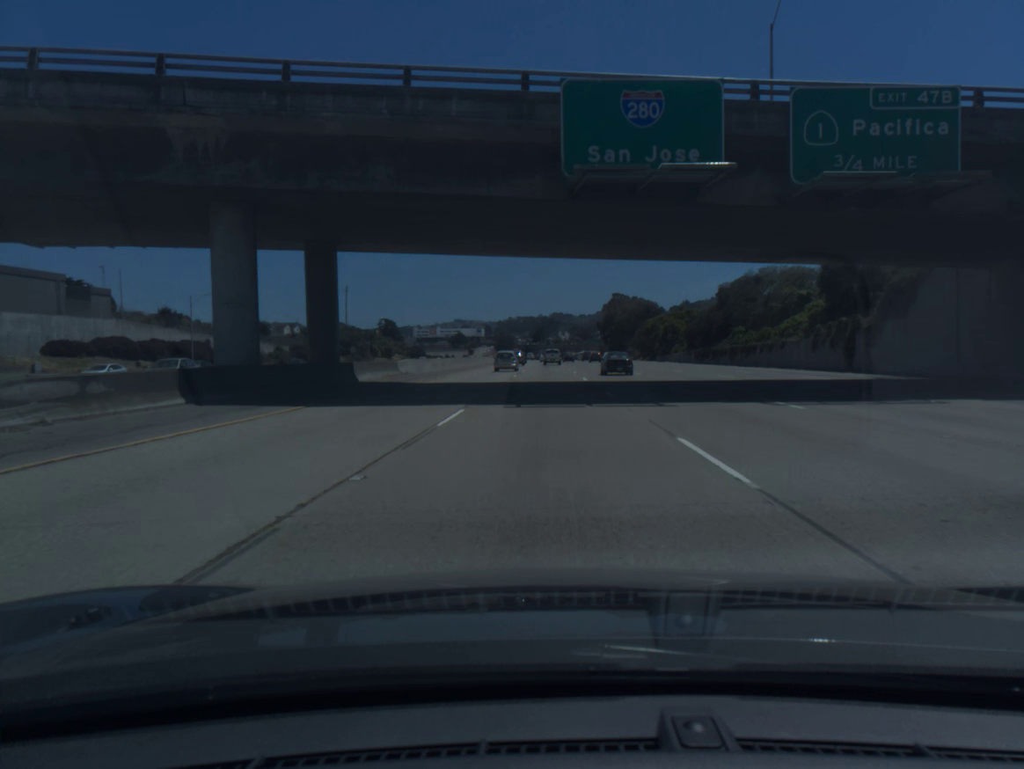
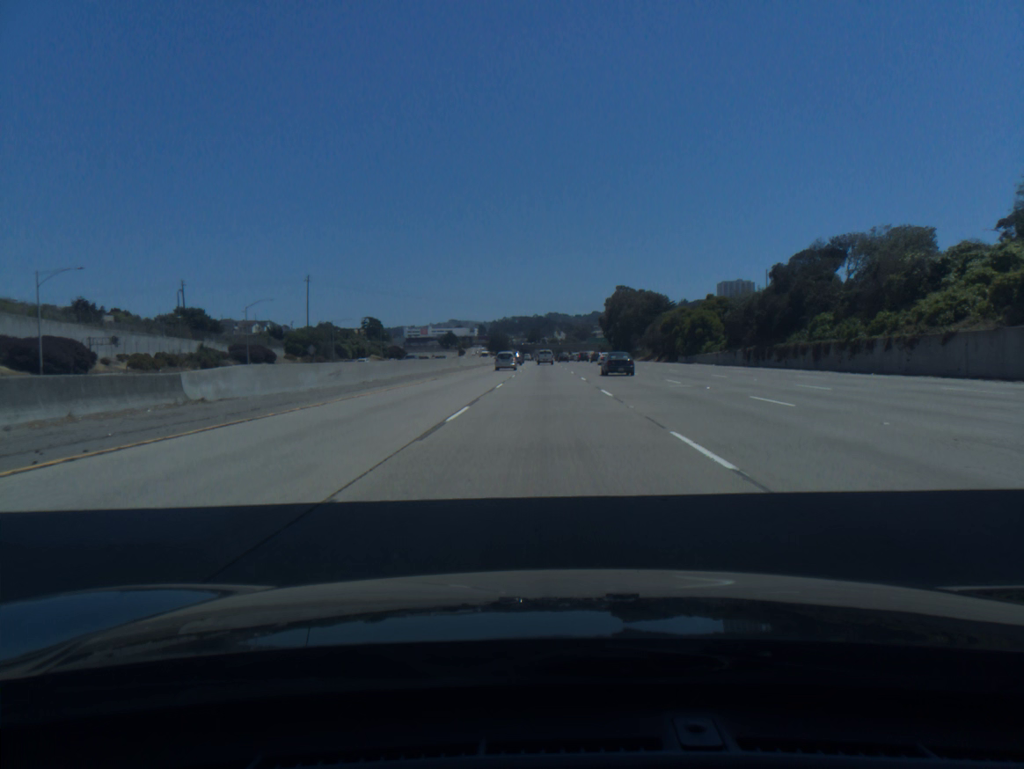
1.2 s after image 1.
(0.0, +28.5) m; 0°
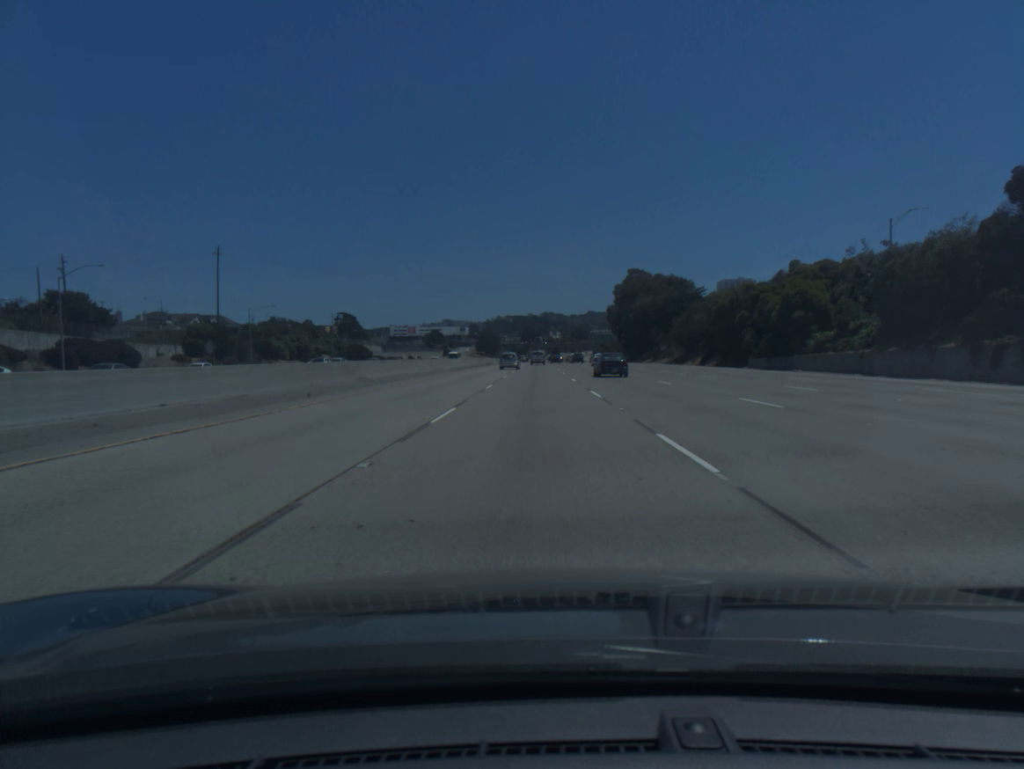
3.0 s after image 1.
(+0.3, +43.9) m; +1°
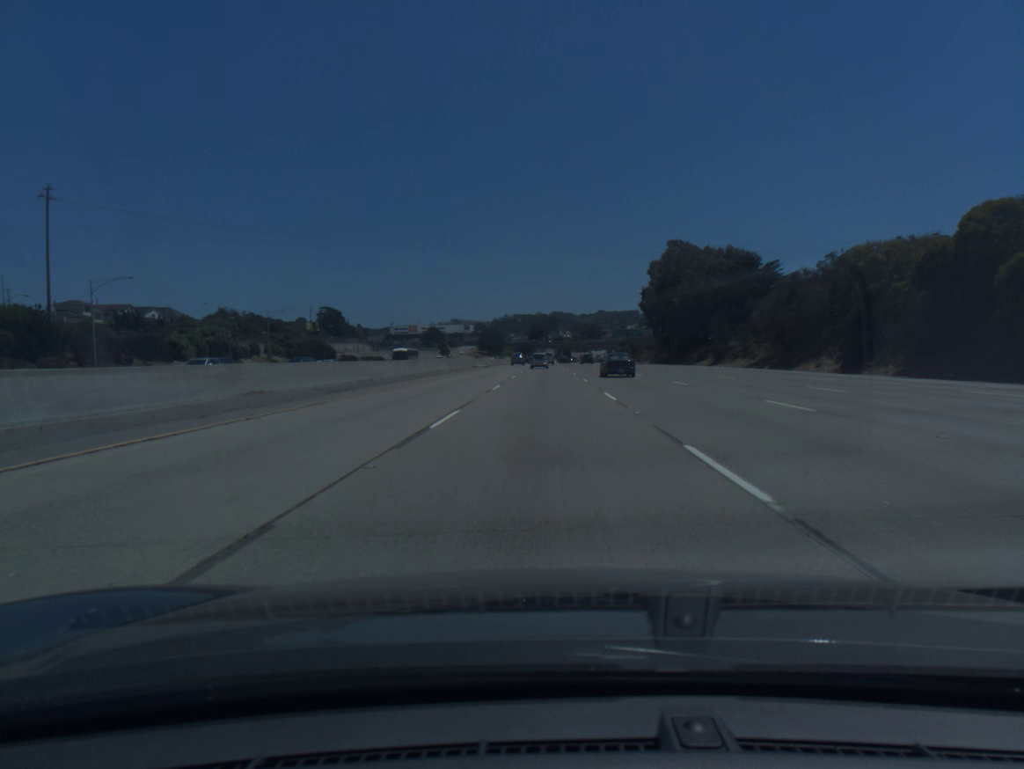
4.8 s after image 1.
(-0.3, +45.2) m; -1°
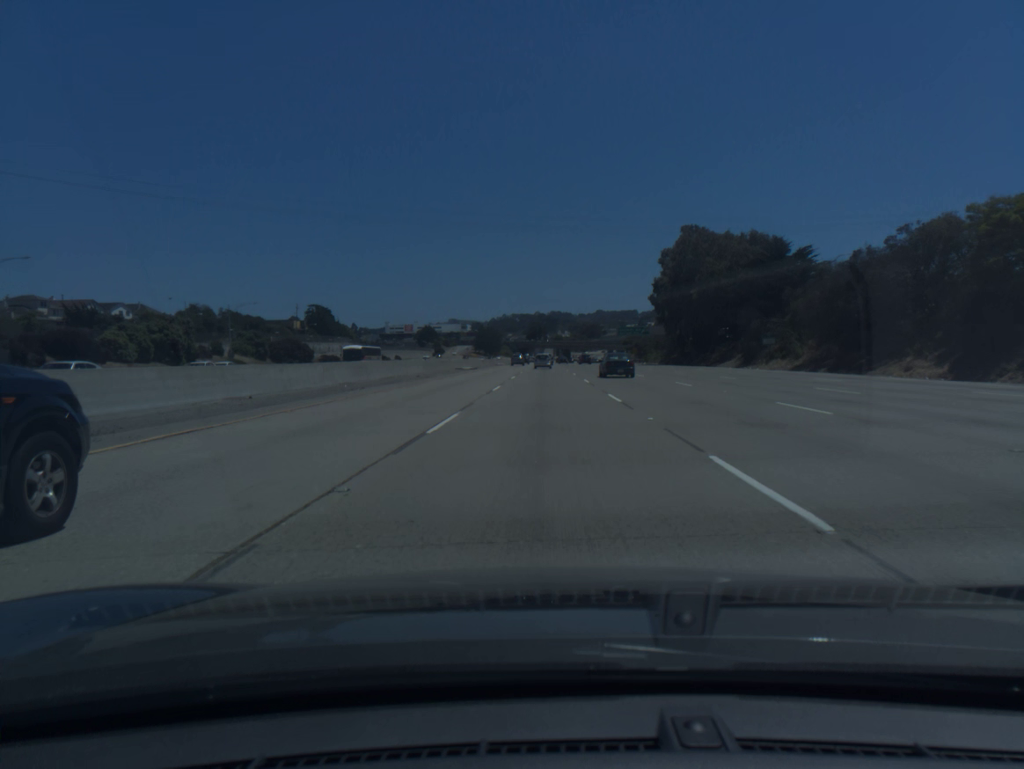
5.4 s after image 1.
(0.0, +15.4) m; 0°
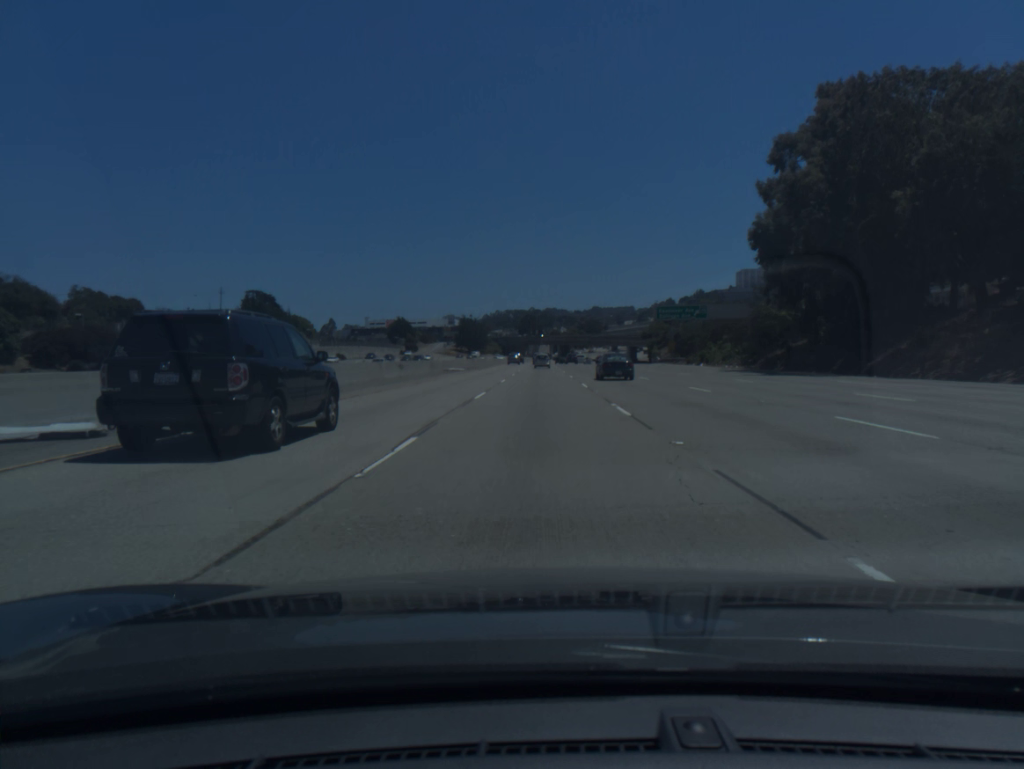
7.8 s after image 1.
(+0.3, +63.0) m; 0°
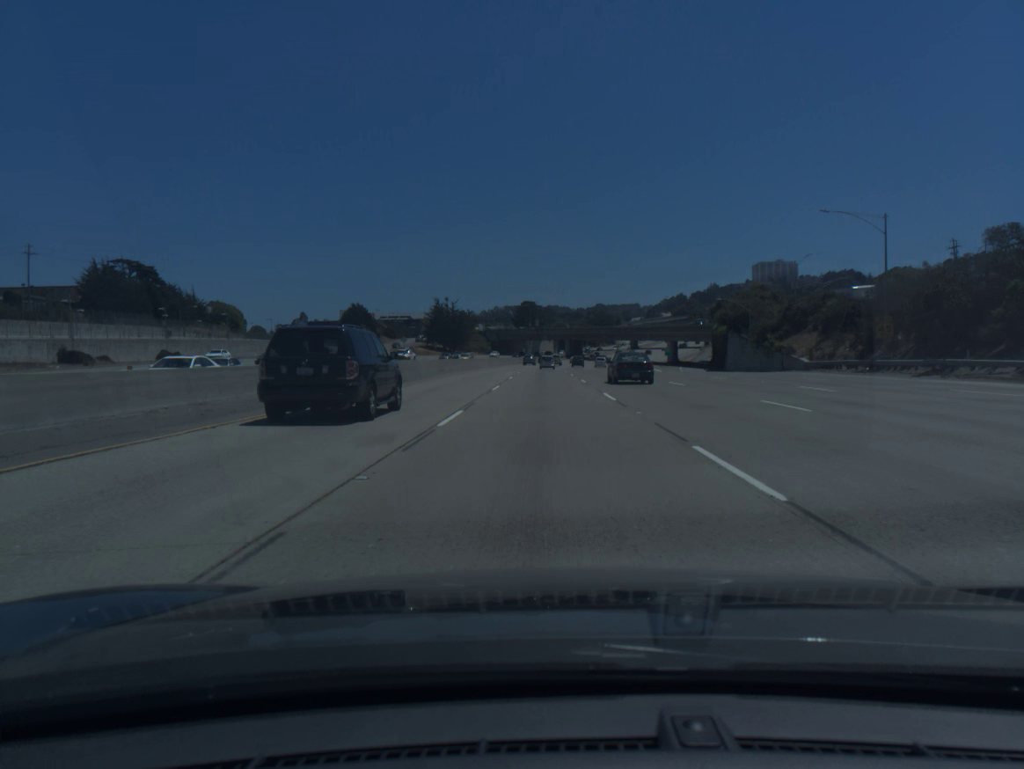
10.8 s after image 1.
(-0.3, +82.1) m; 0°
